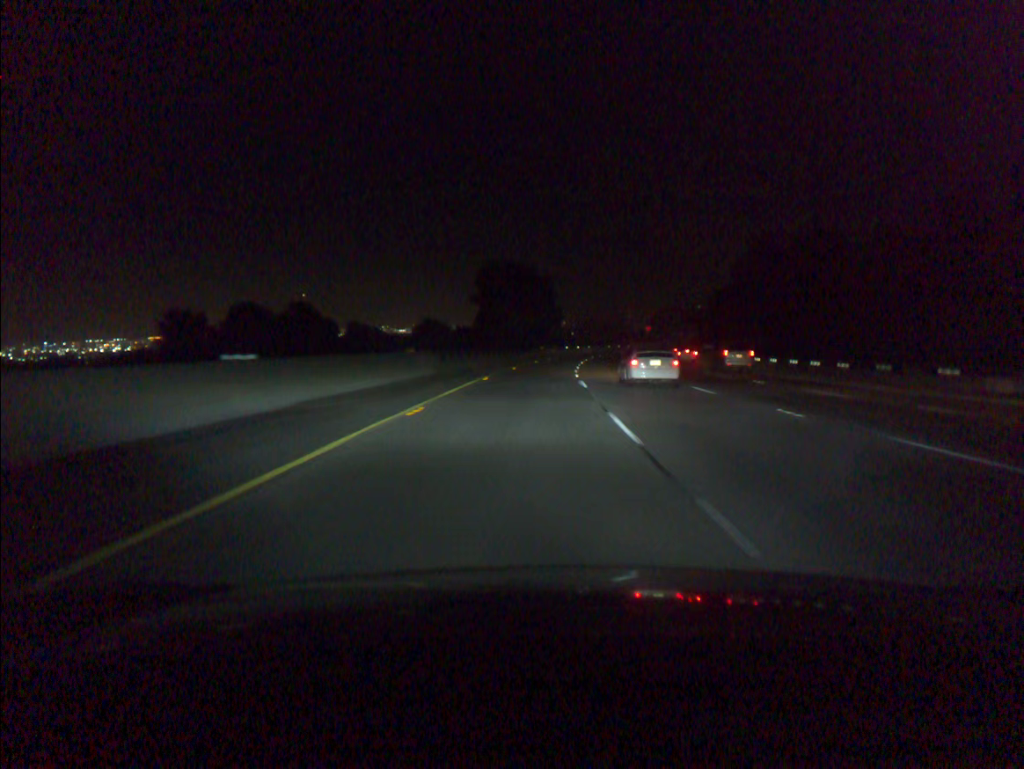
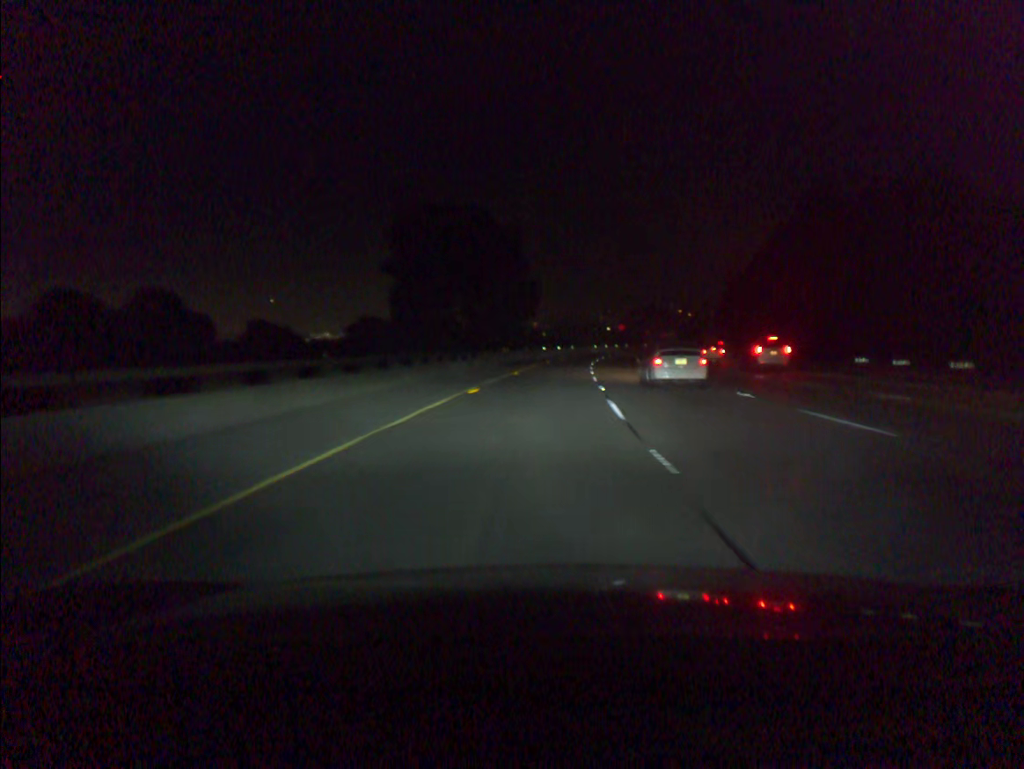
(+0.6, +40.6) m; +2°
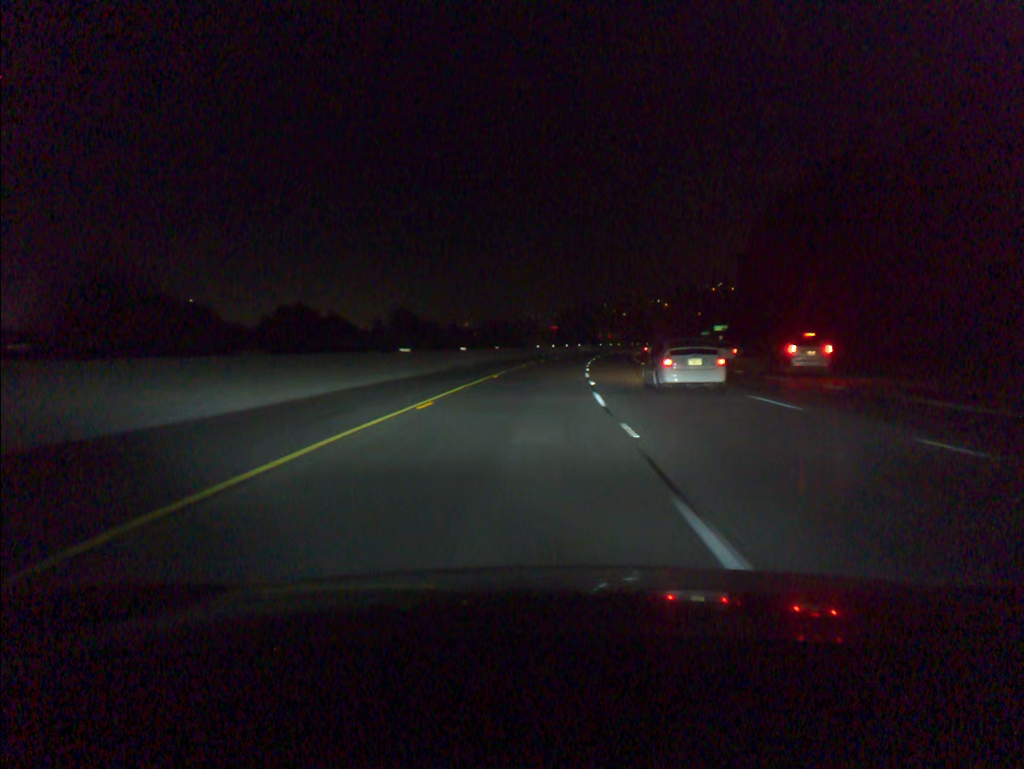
(+2.8, +60.9) m; +5°
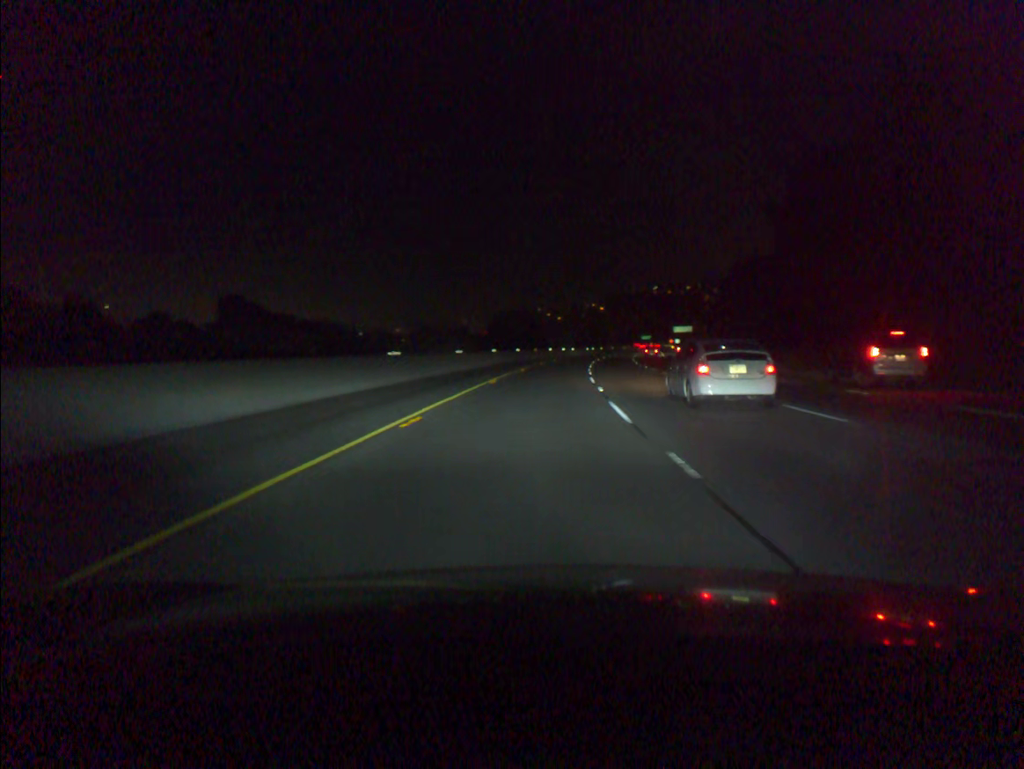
(+2.4, +60.9) m; +5°
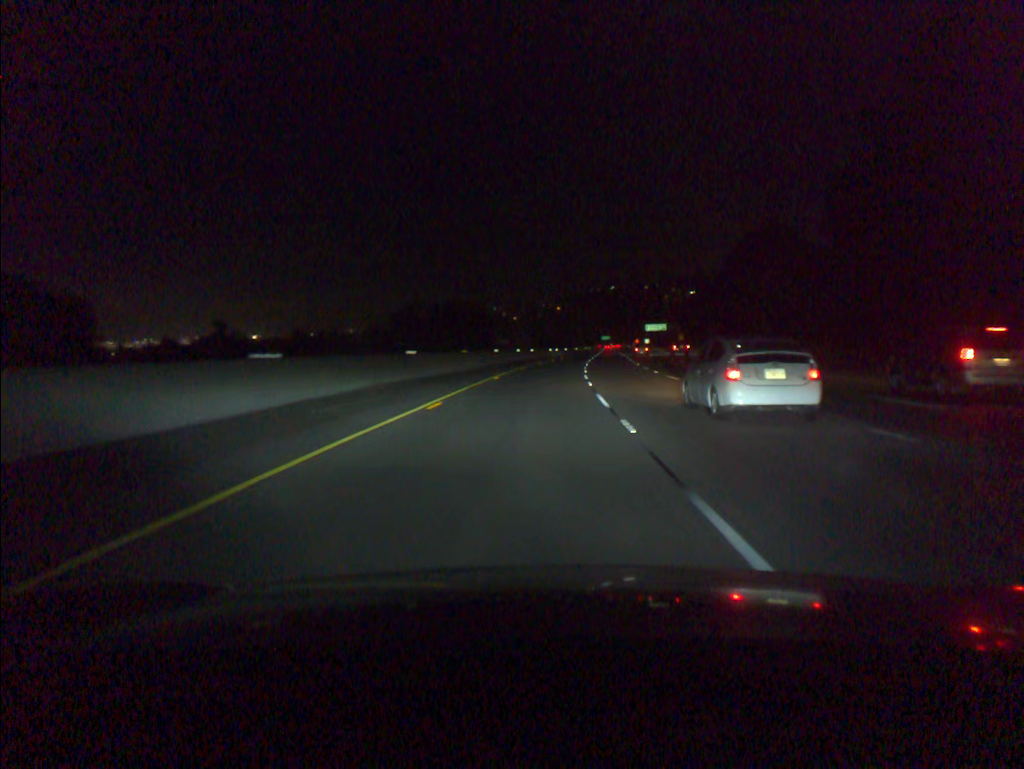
(+1.2, +40.6) m; +3°
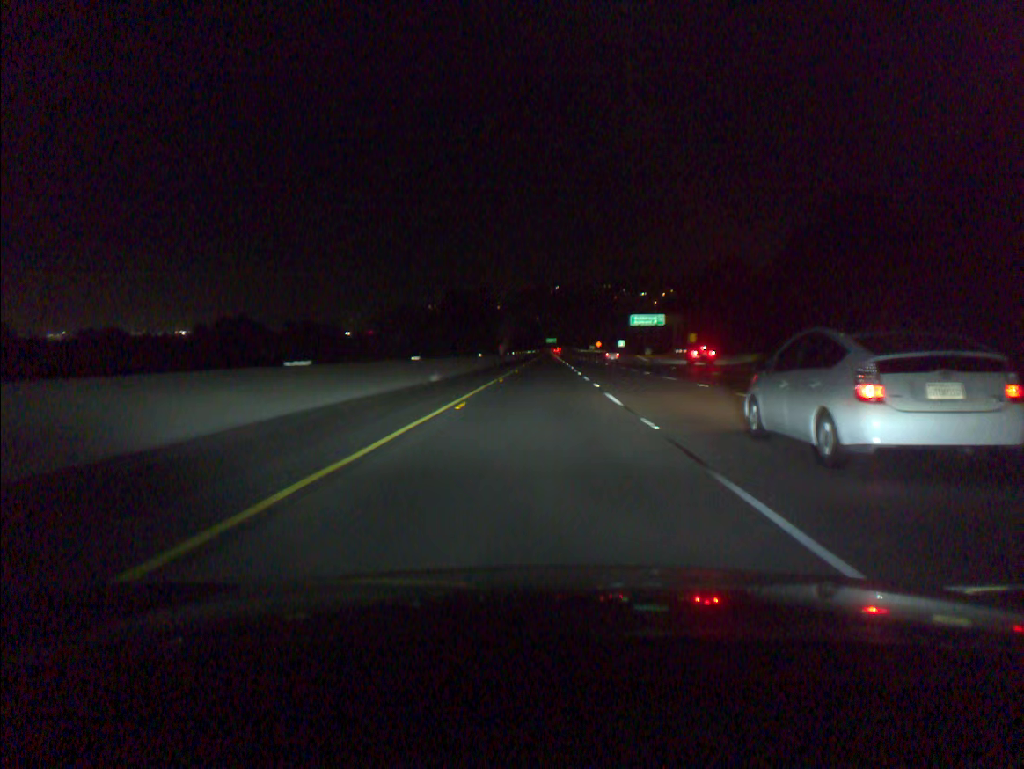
(+5.2, +101.2) m; +4°
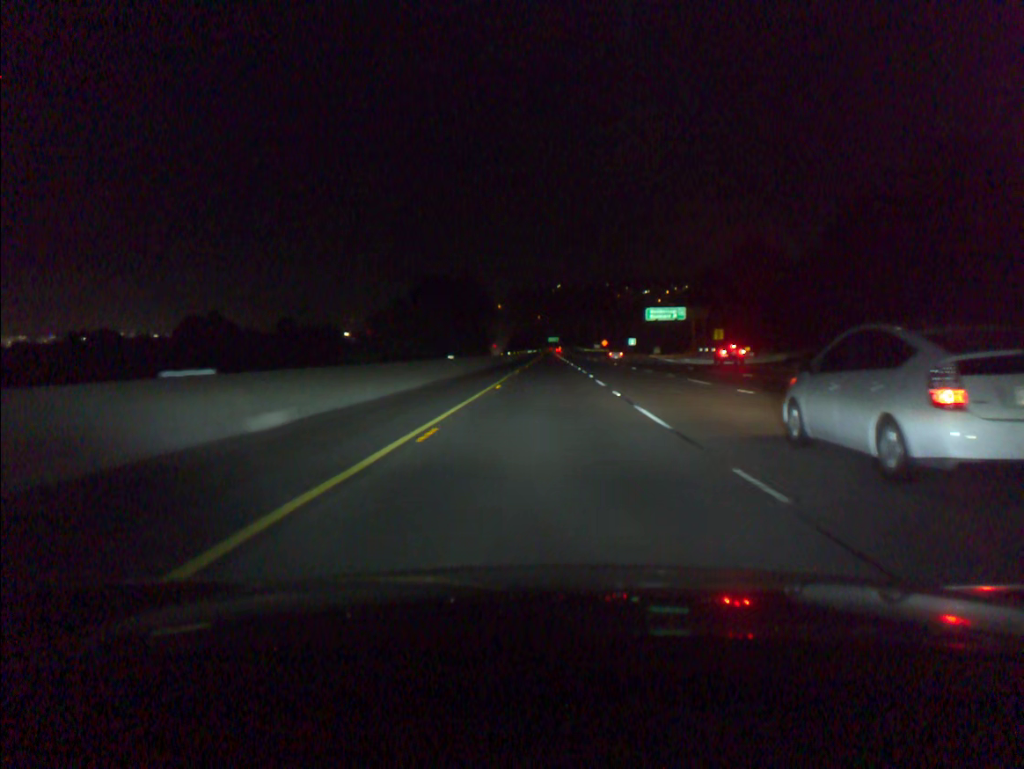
(0.0, +20.2) m; 0°
